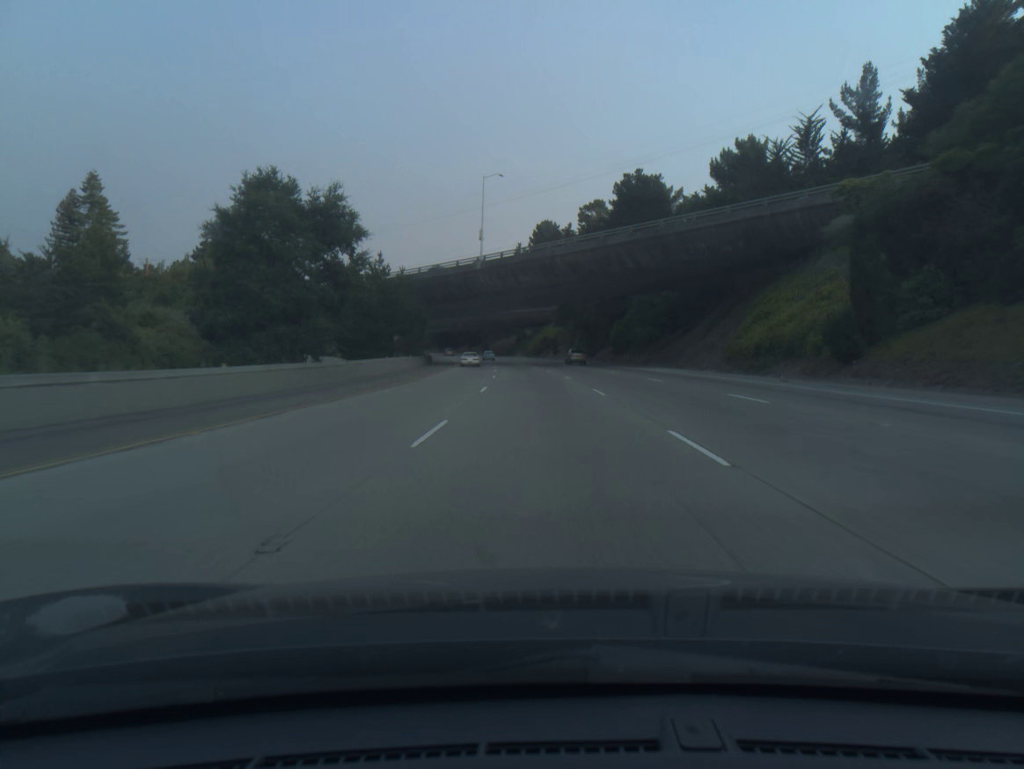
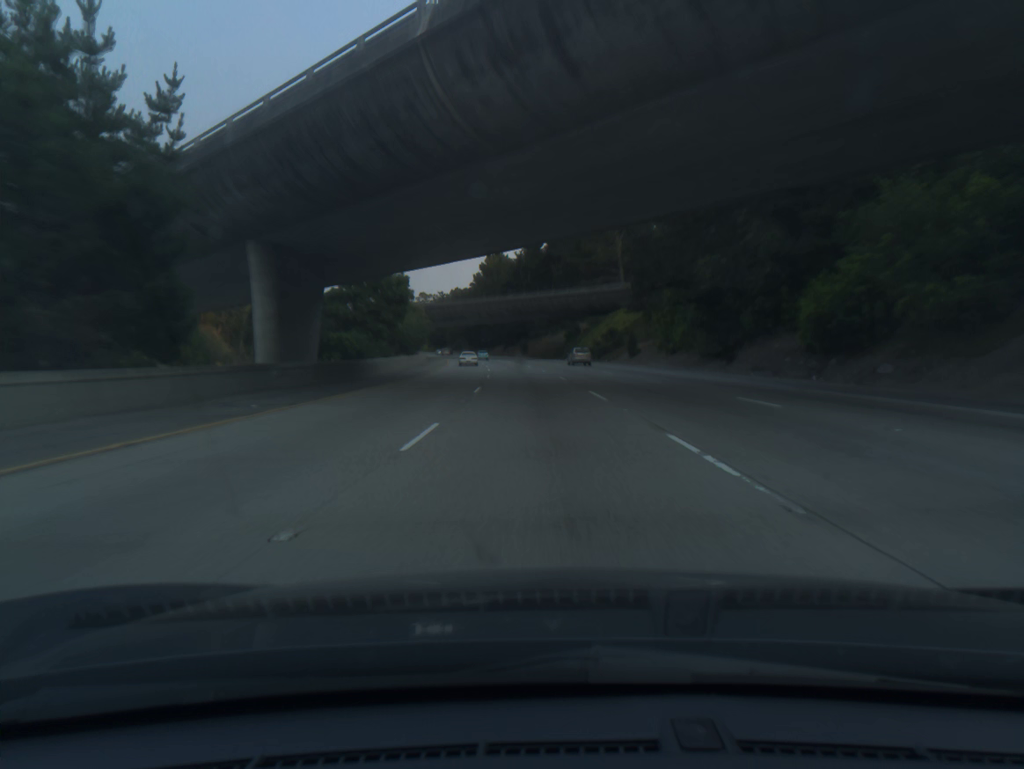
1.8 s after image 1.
(-1.9, +58.9) m; -4°
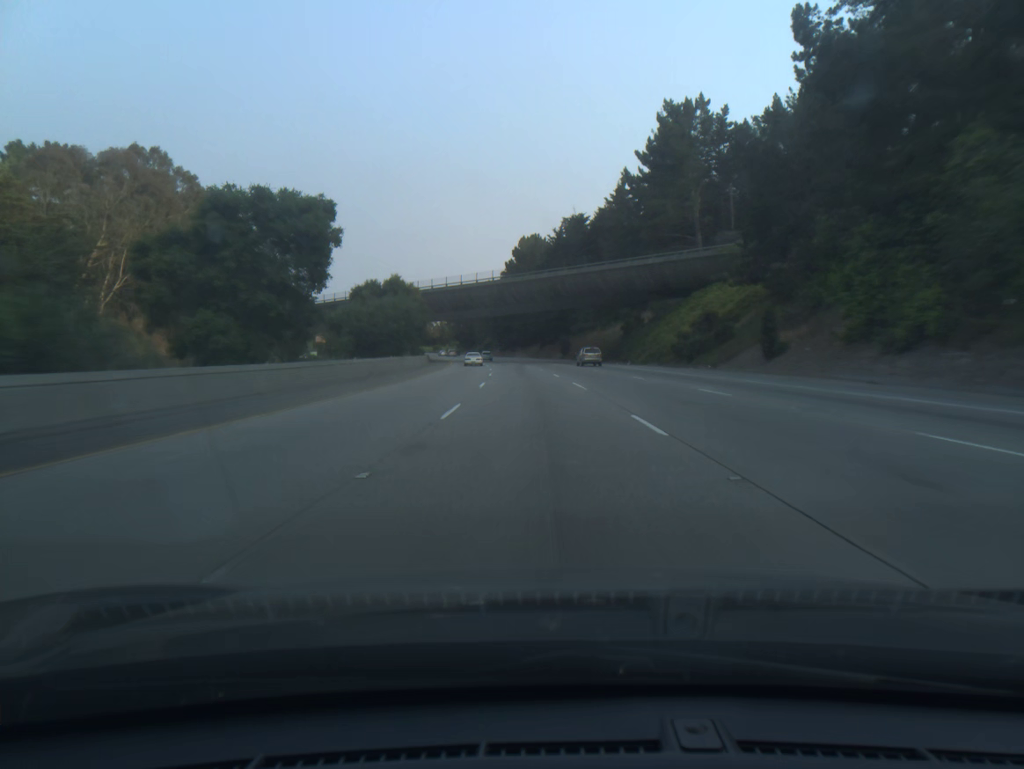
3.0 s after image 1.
(-1.0, +39.2) m; -3°
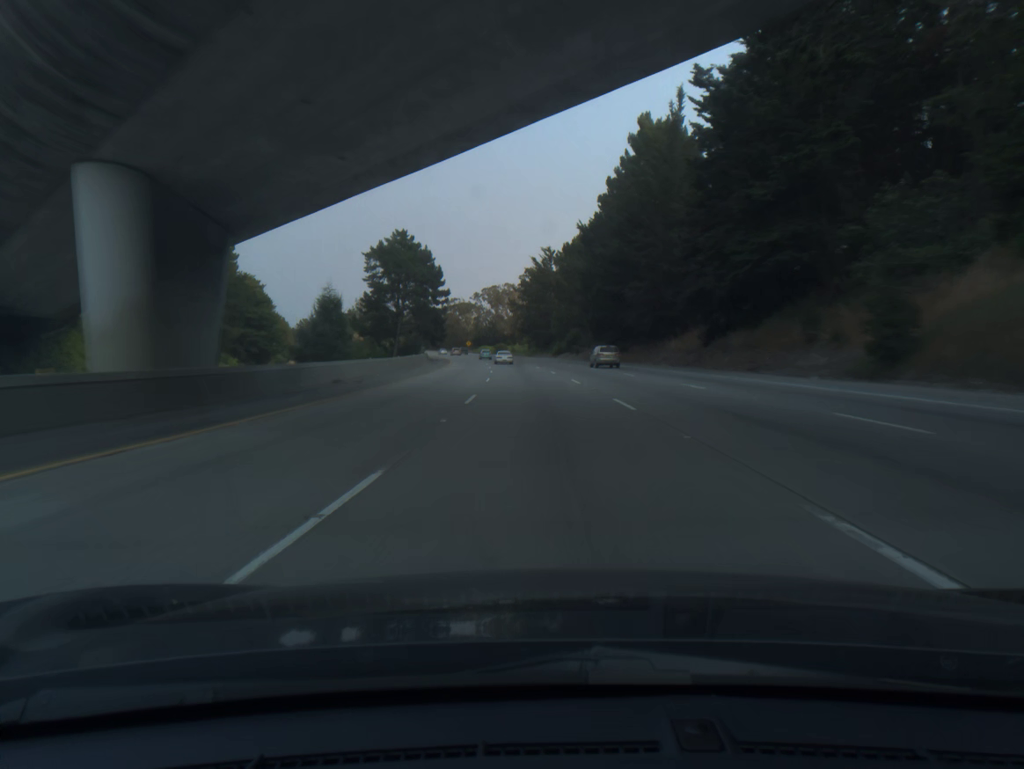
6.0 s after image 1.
(-5.9, +97.7) m; -6°
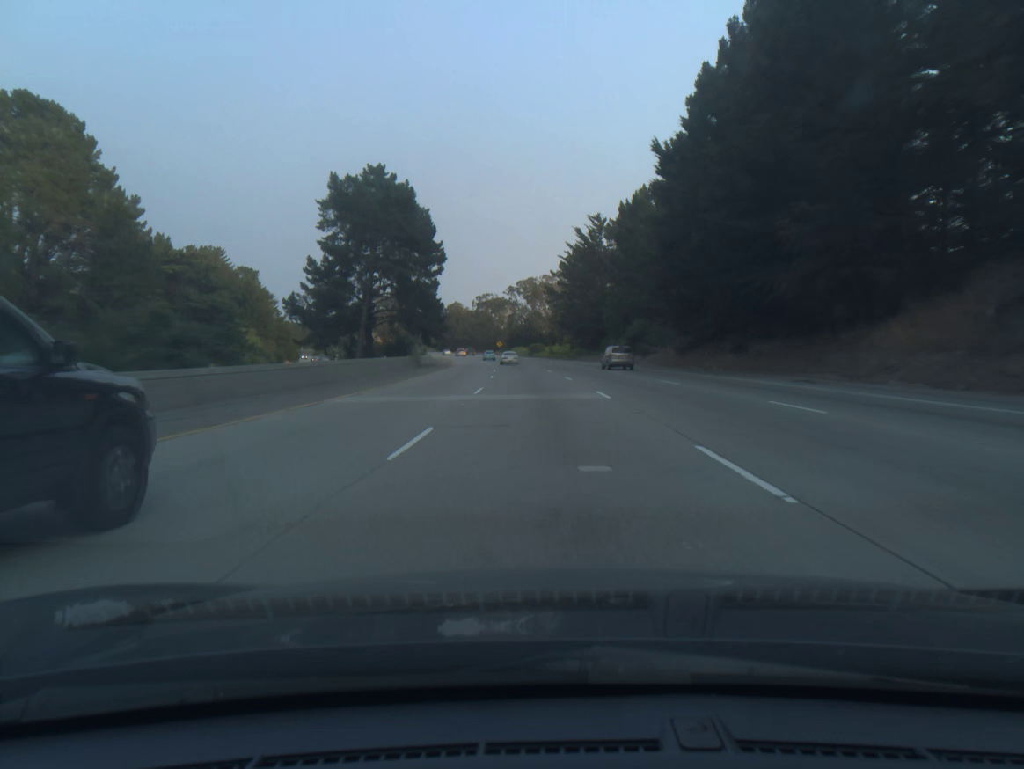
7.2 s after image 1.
(-0.9, +39.1) m; -3°
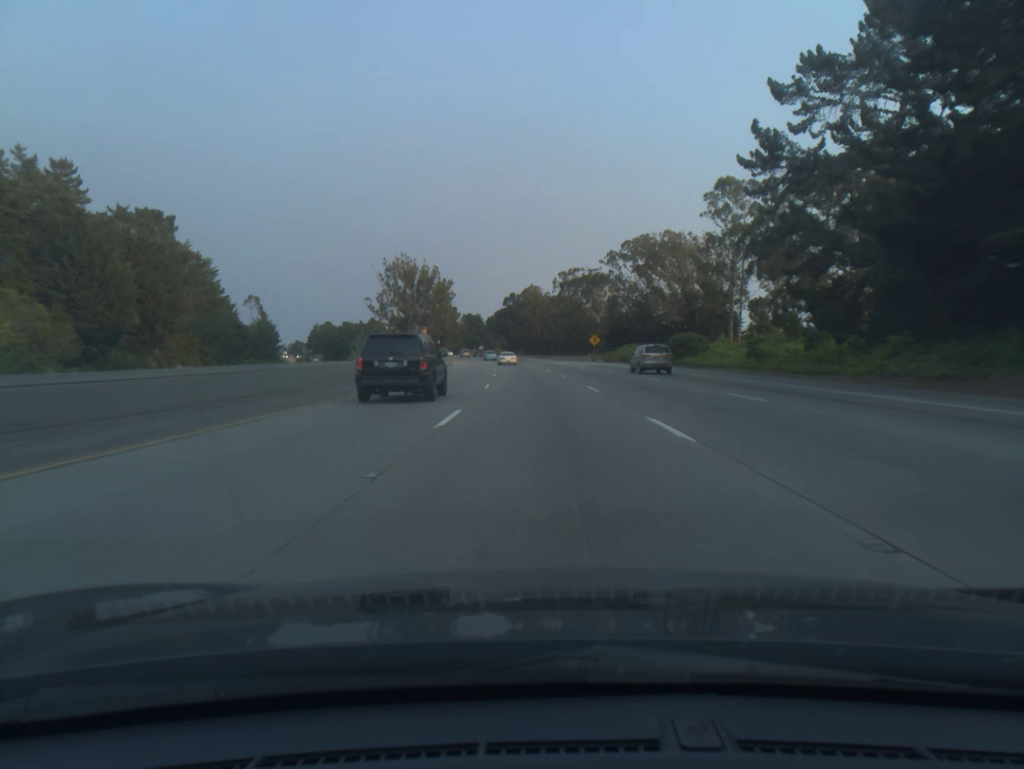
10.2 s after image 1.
(-5.6, +97.6) m; -7°
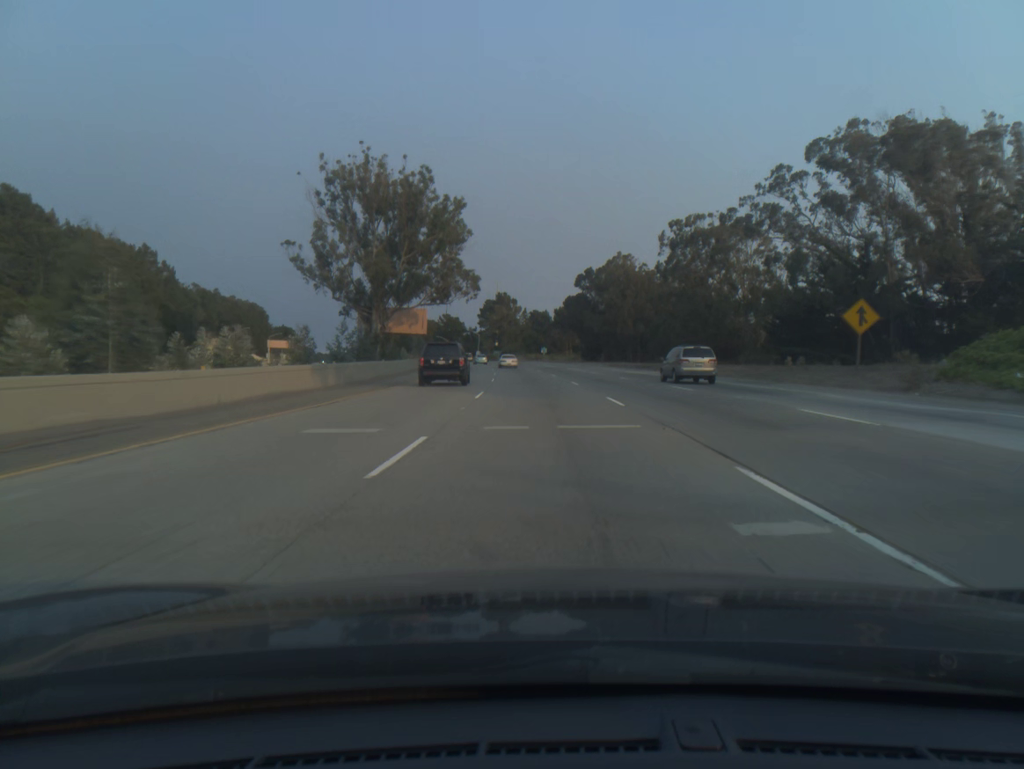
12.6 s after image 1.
(-3.7, +78.1) m; -5°
